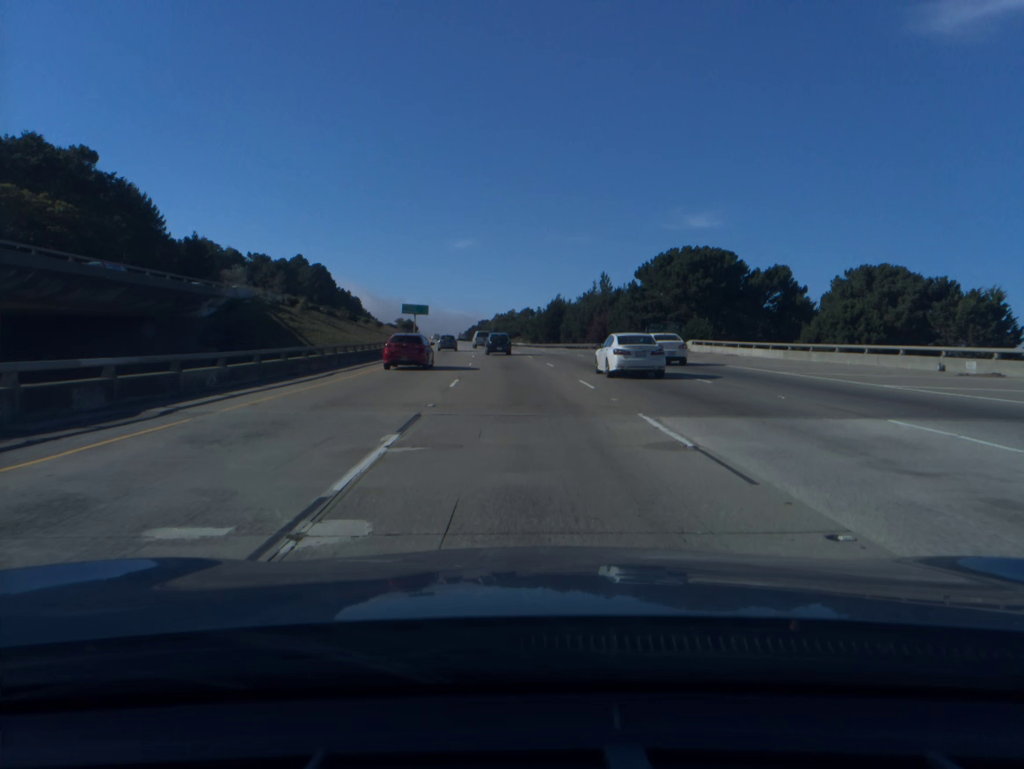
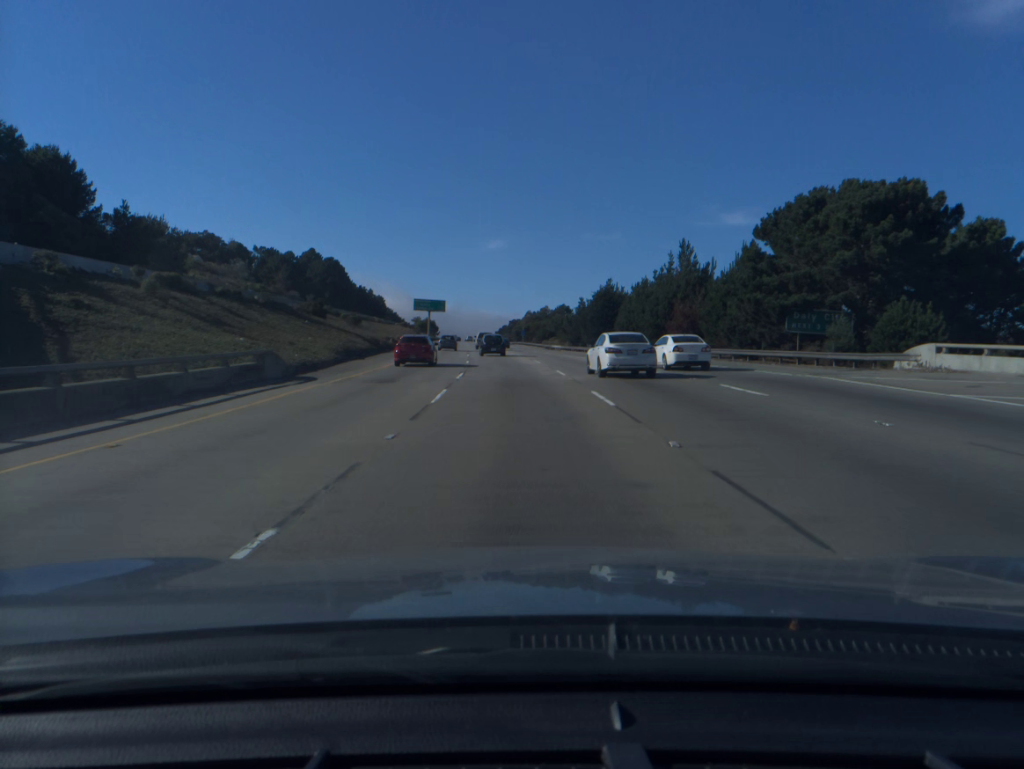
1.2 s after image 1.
(-0.7, +33.8) m; -2°
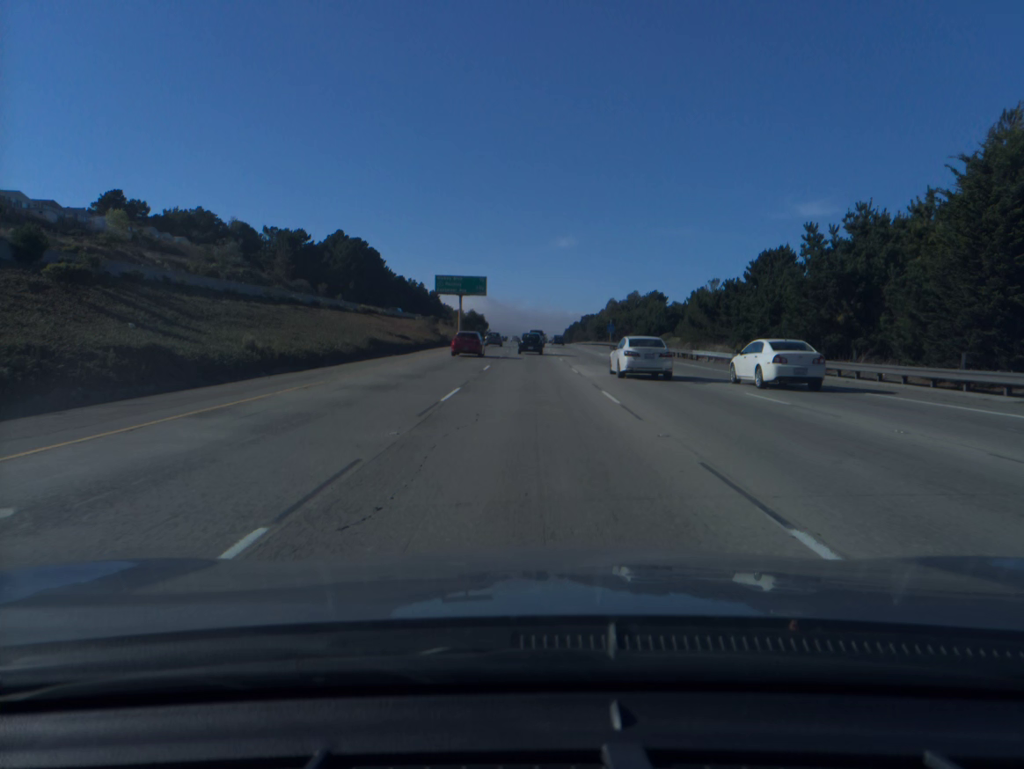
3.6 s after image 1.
(-3.2, +67.8) m; -5°
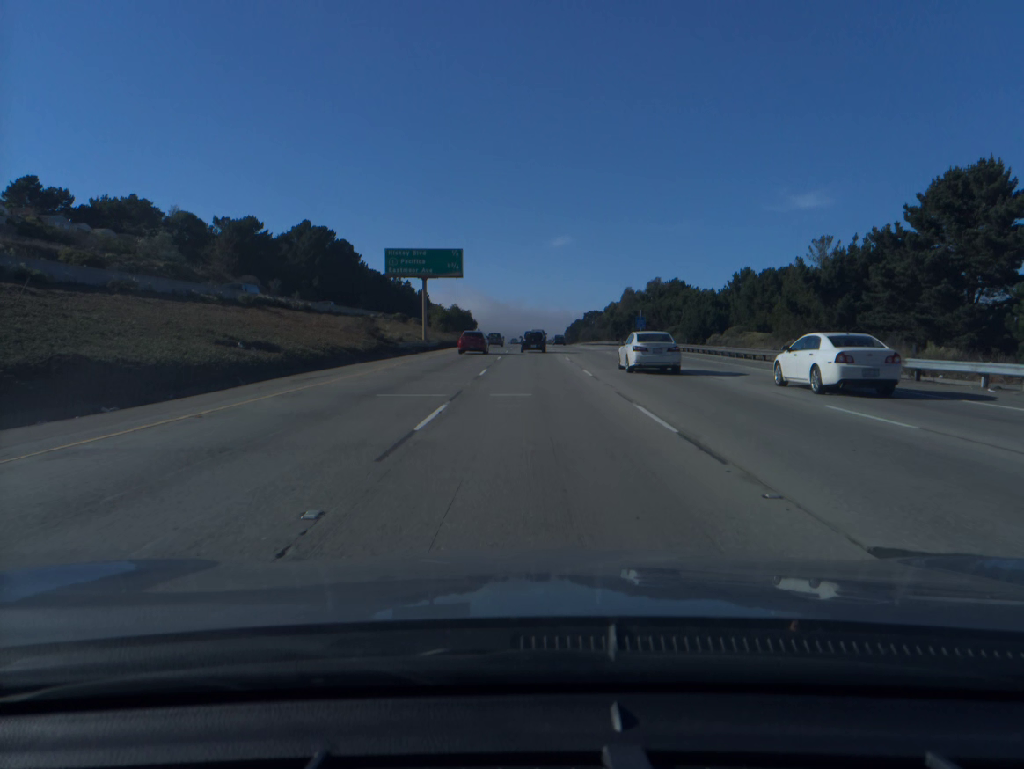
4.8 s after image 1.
(-0.1, +34.2) m; 0°
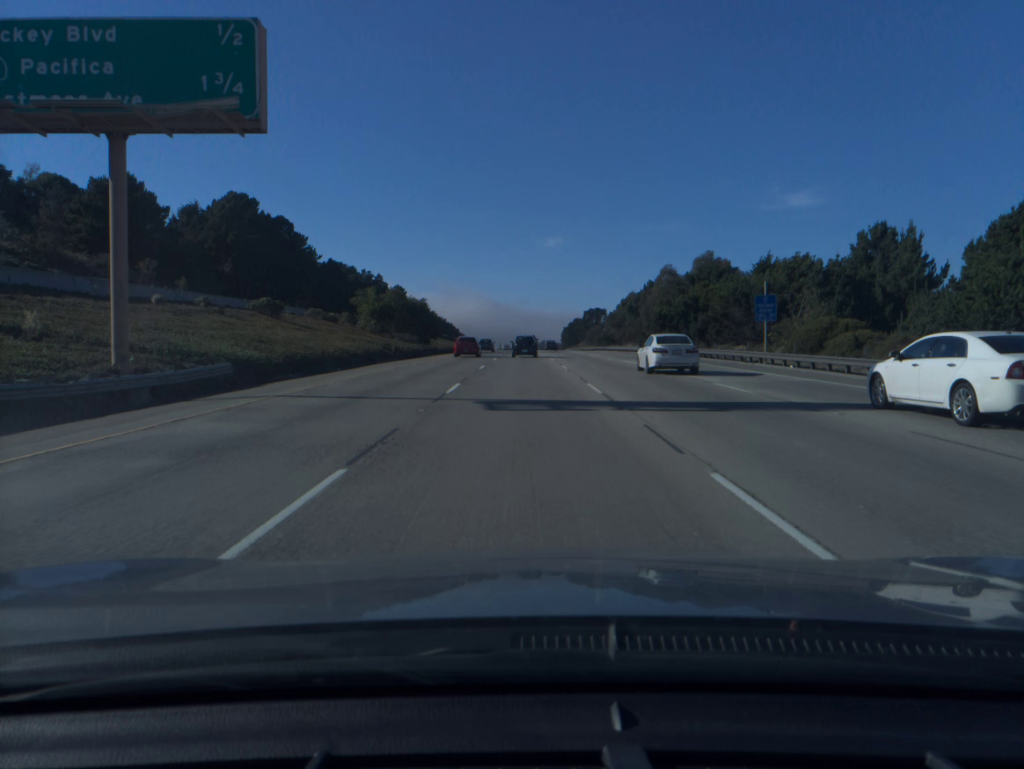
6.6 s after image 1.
(+0.3, +50.9) m; +1°
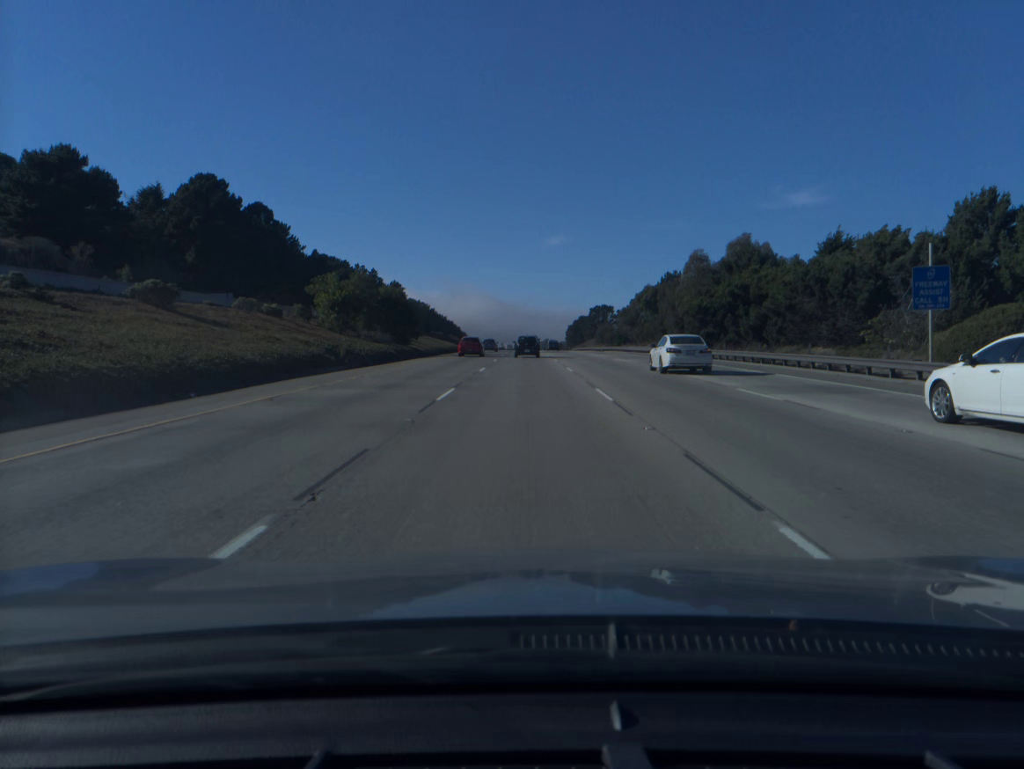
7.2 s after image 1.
(0.0, +16.9) m; 0°
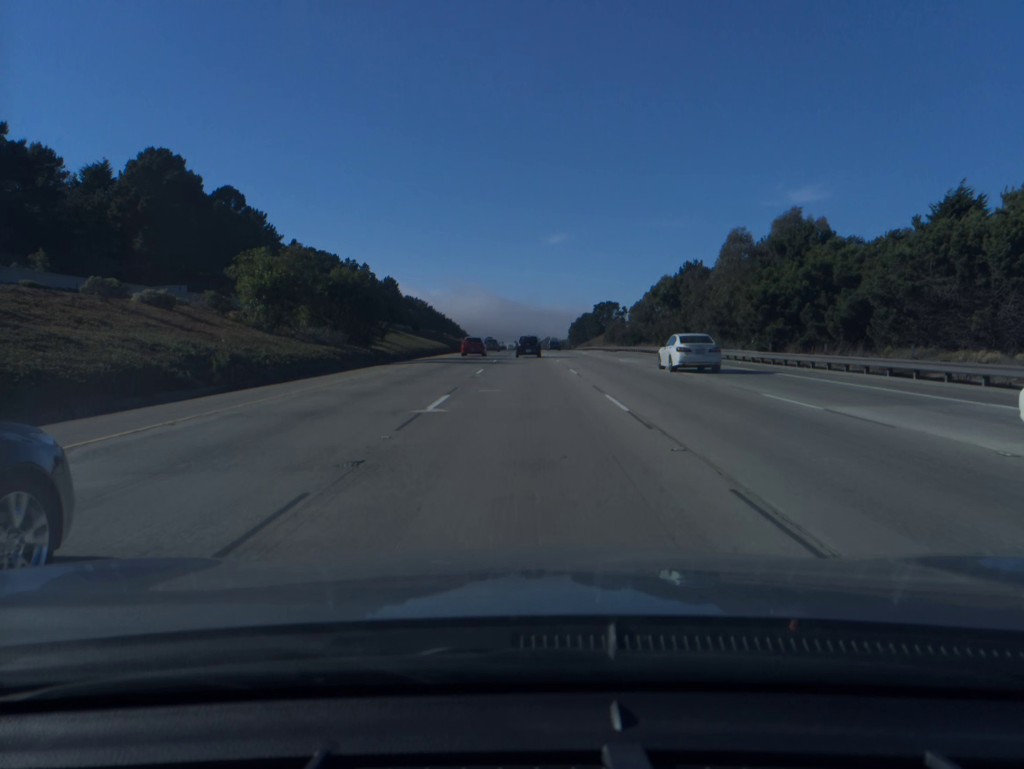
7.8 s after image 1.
(0.0, +16.9) m; 0°
